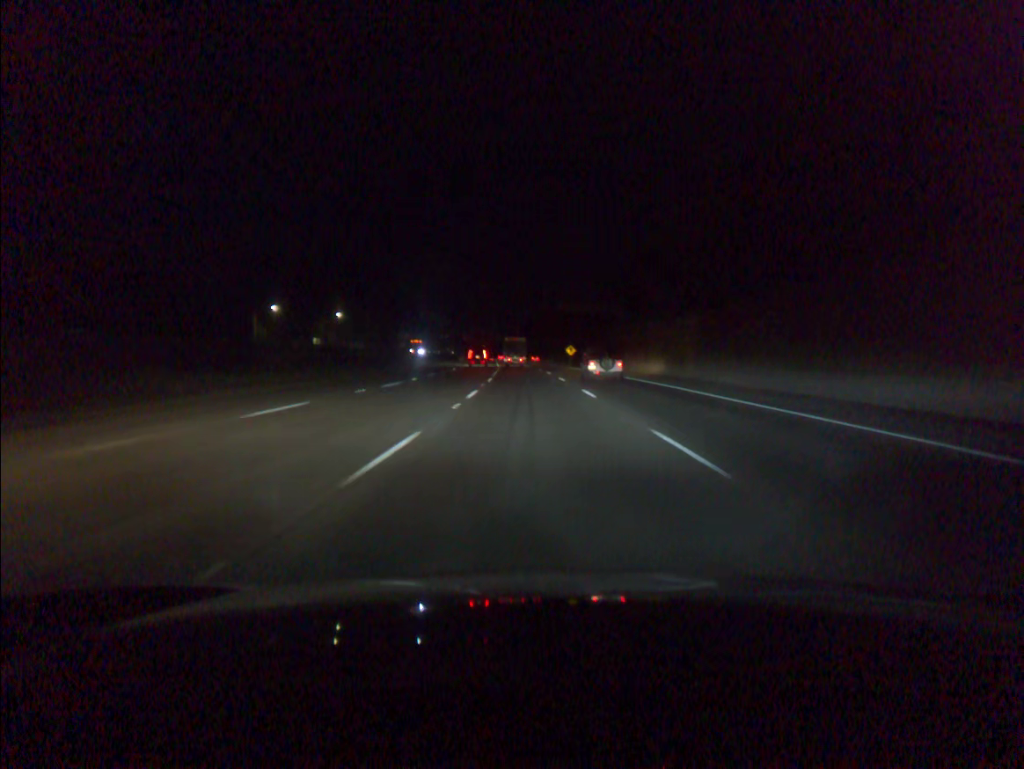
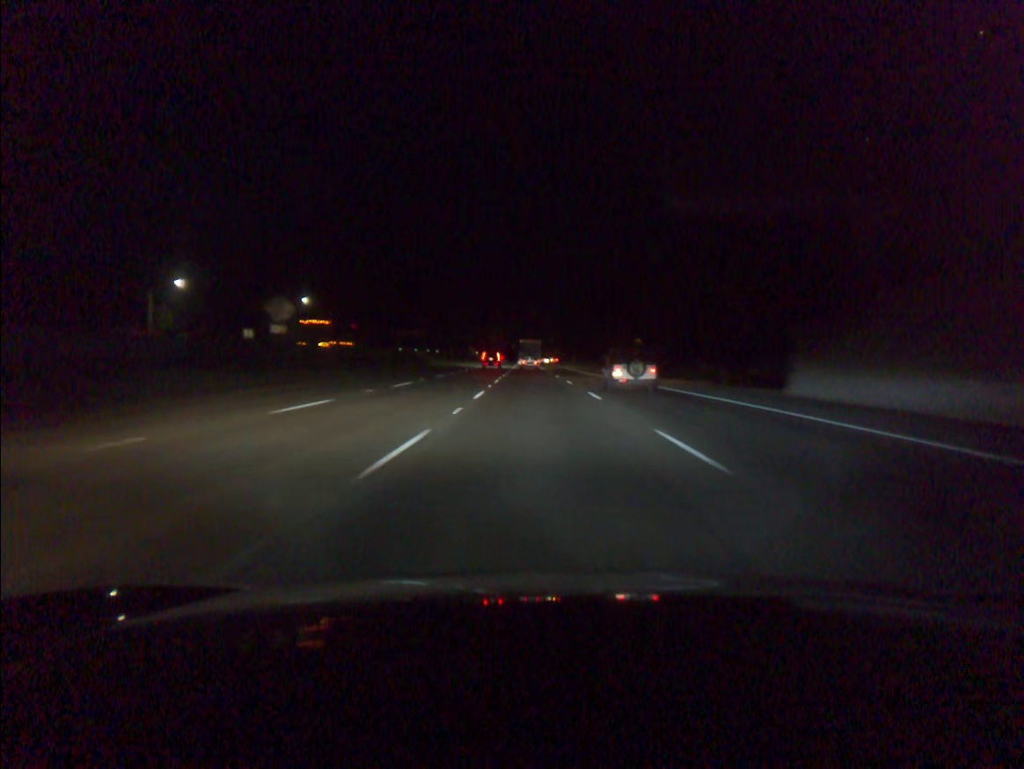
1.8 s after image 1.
(-1.1, +57.9) m; -2°
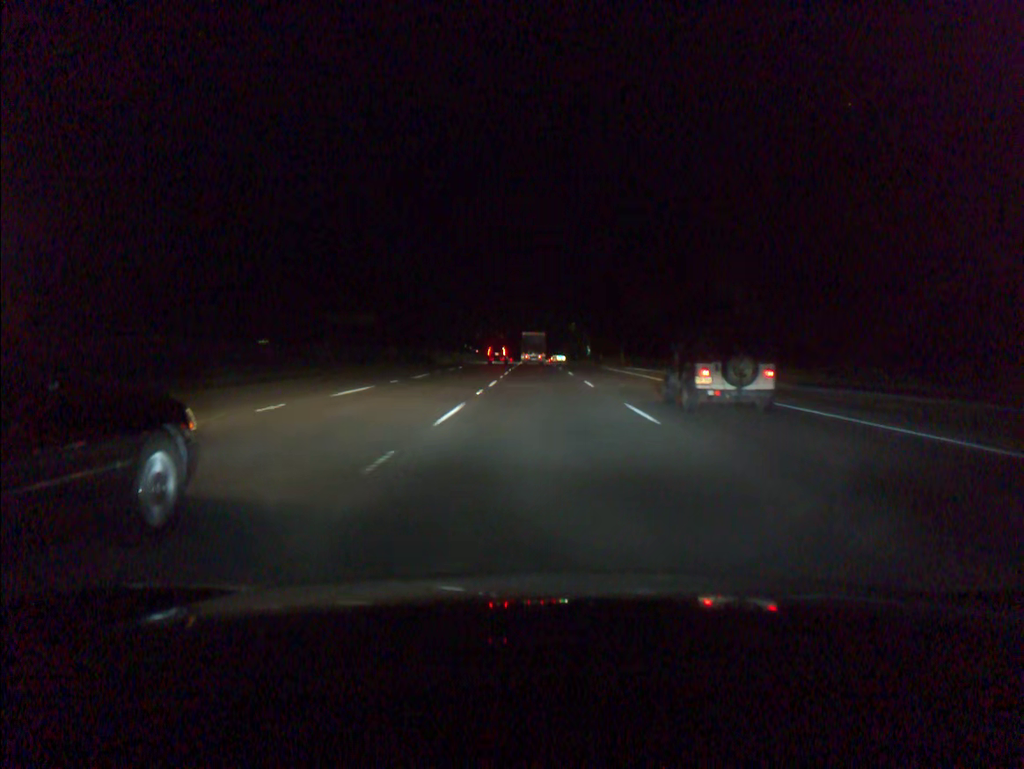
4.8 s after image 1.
(-1.0, +97.6) m; -1°
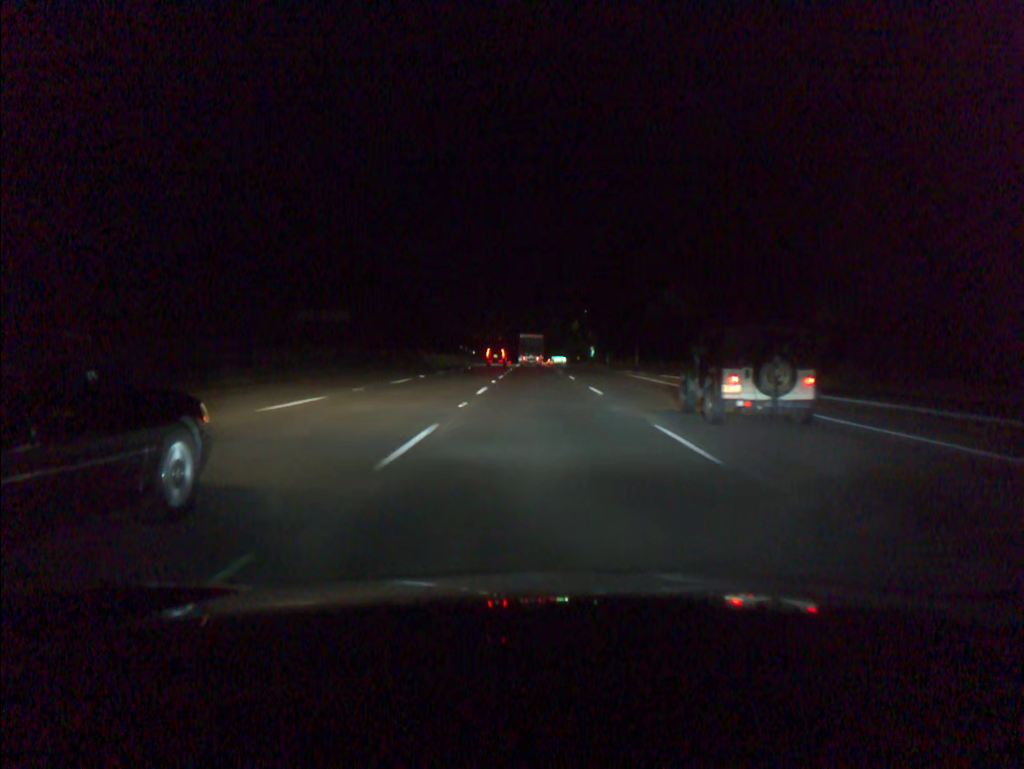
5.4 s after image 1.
(0.0, +19.4) m; 0°
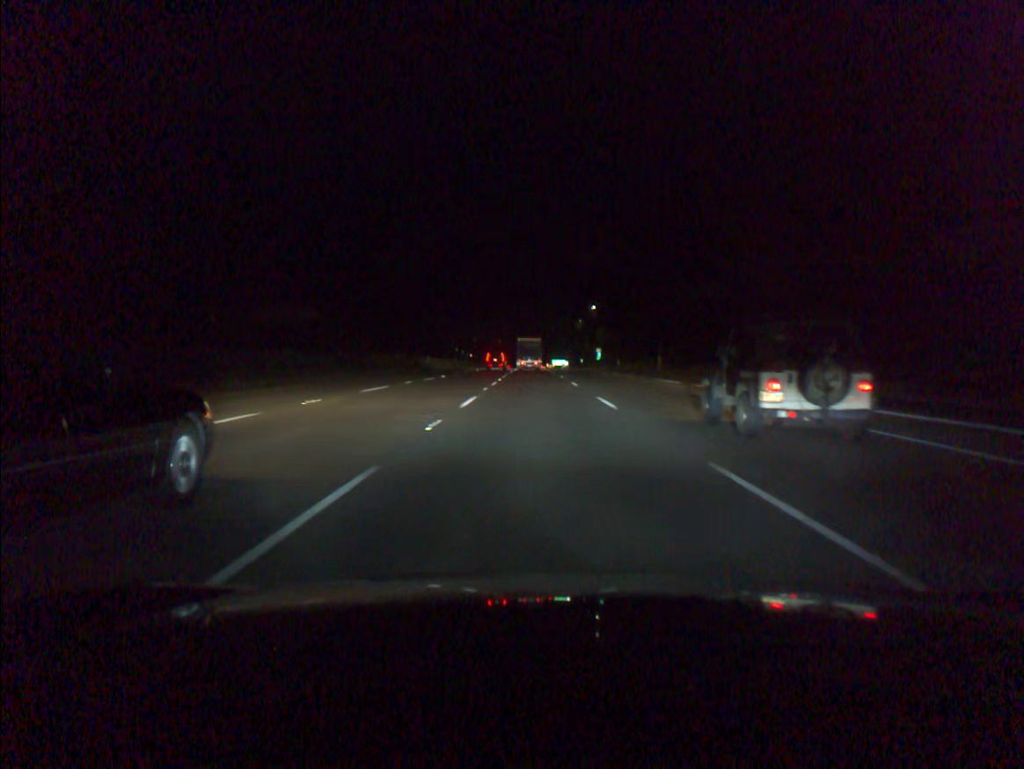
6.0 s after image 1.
(0.0, +19.3) m; 0°
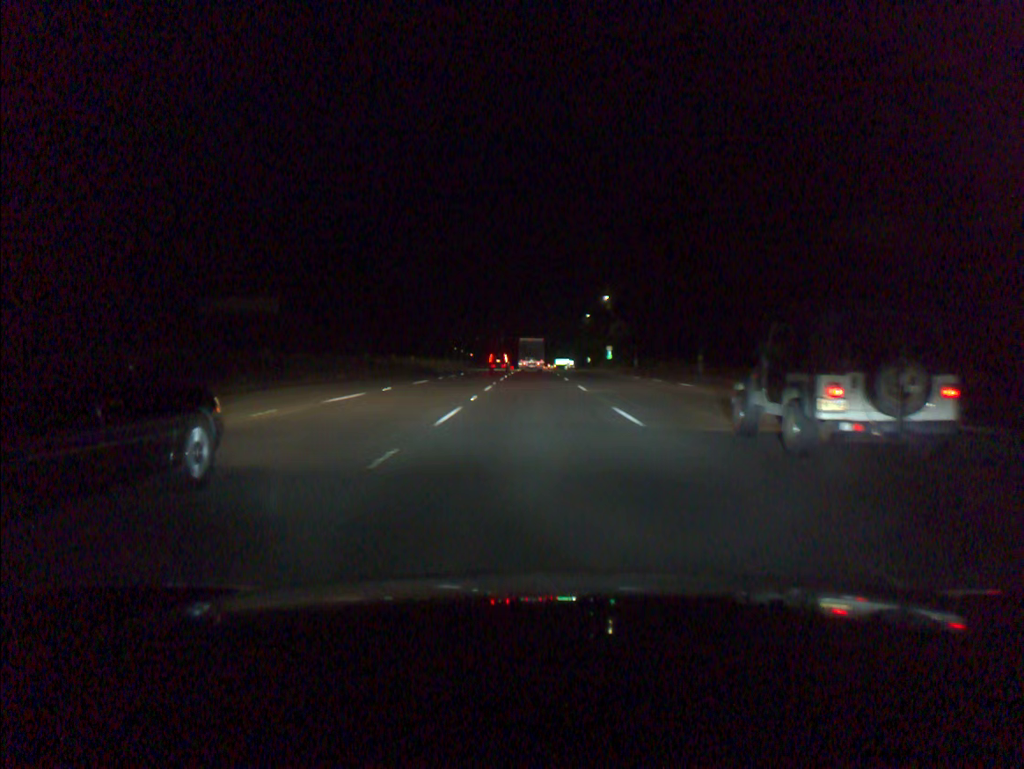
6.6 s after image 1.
(0.0, +19.2) m; 0°
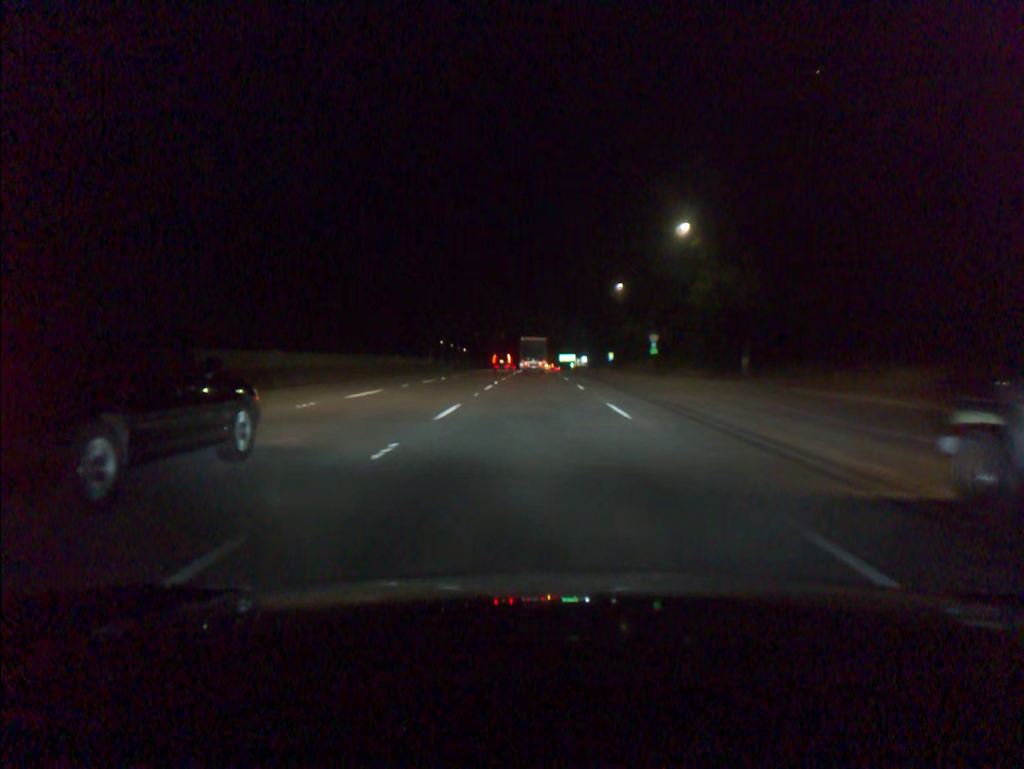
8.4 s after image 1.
(-0.1, +57.1) m; 0°
